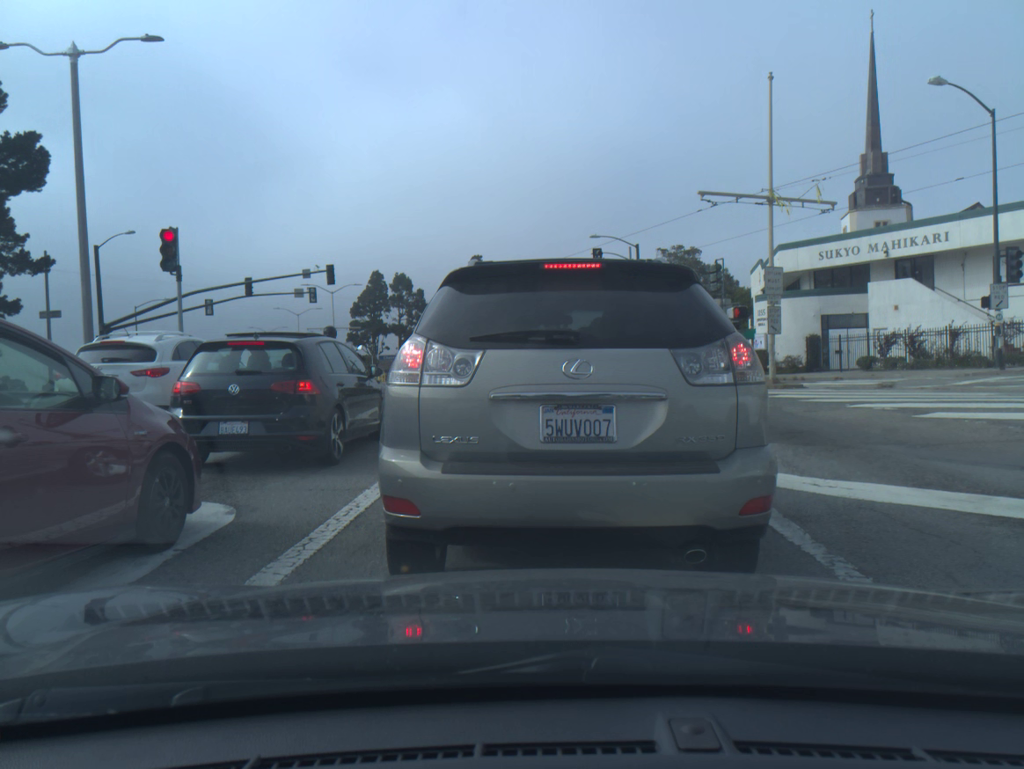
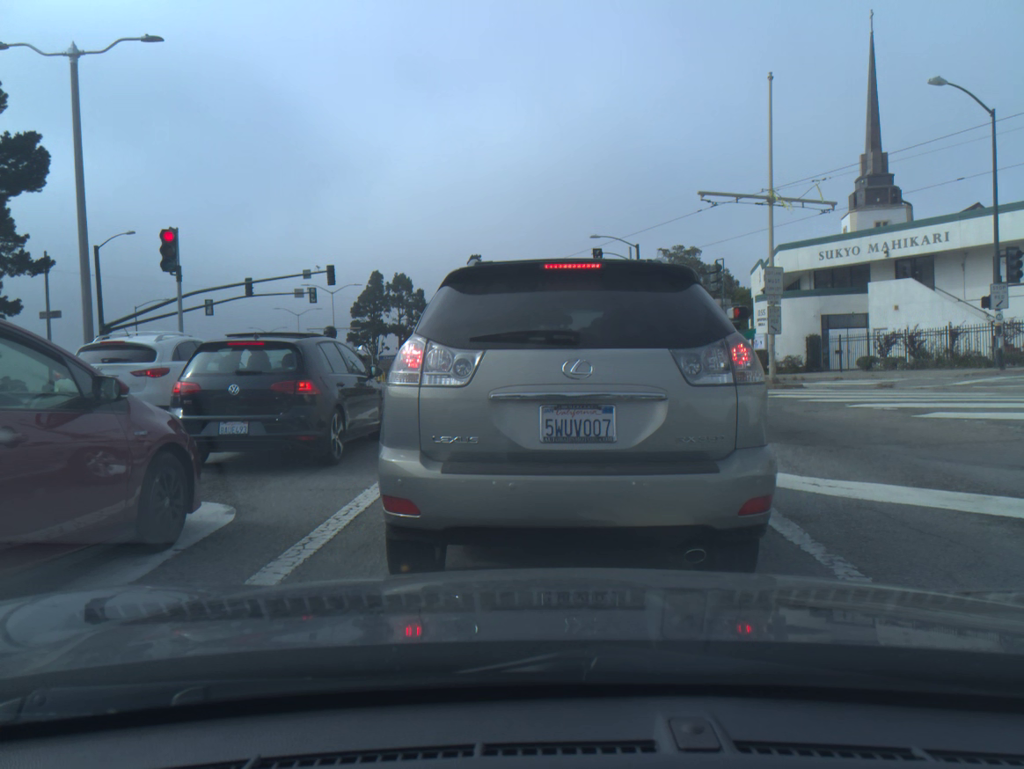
(0.0, 0.0) m; 0°
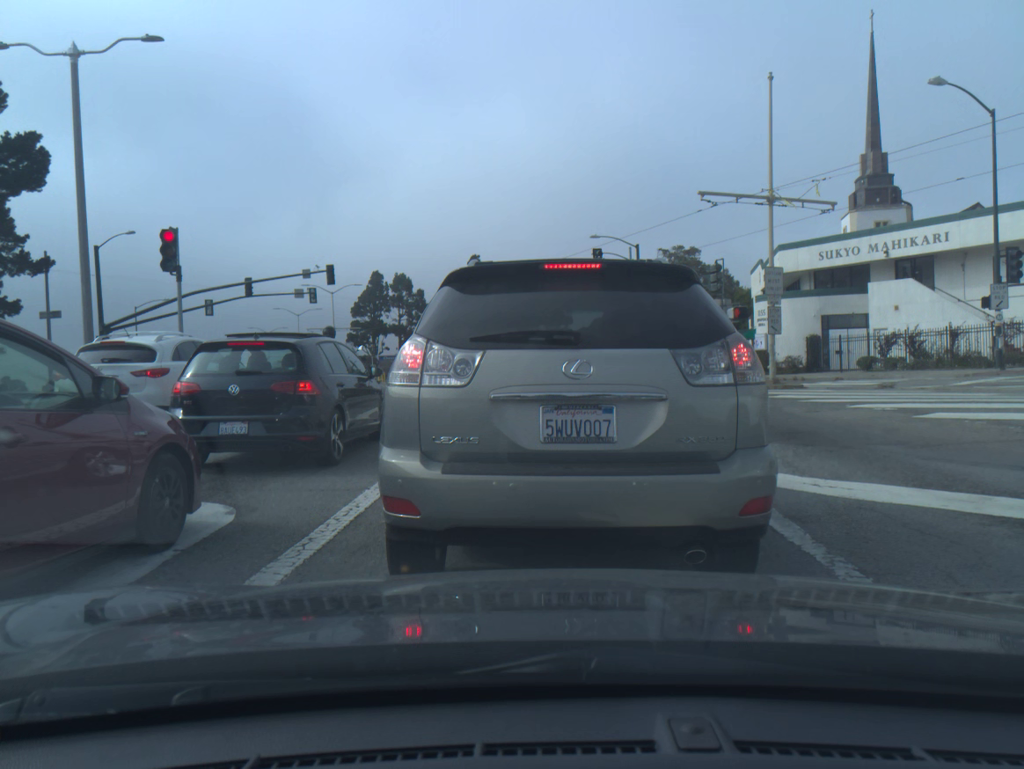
(0.0, 0.0) m; 0°
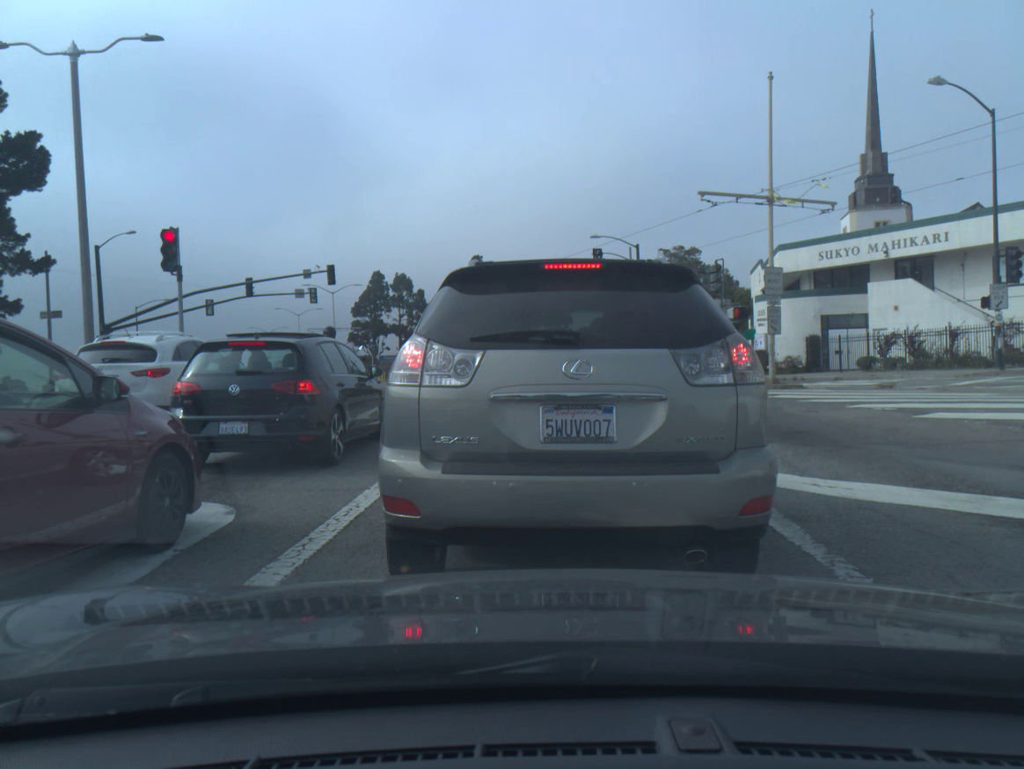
(0.0, 0.0) m; 0°
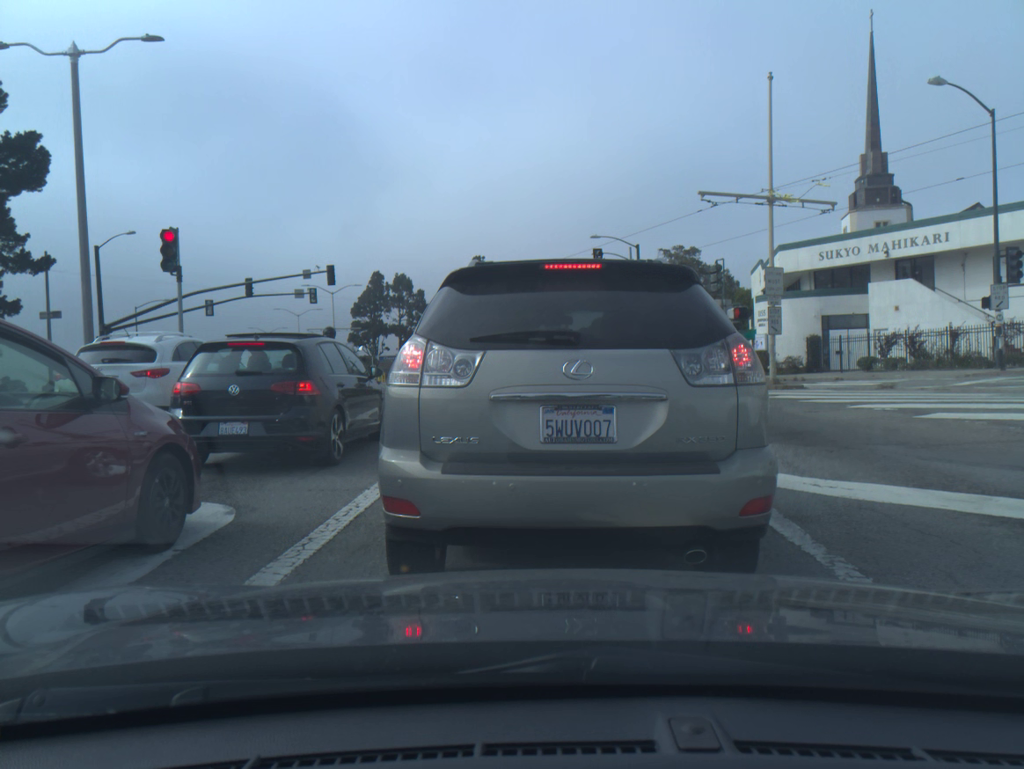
(0.0, 0.0) m; 0°
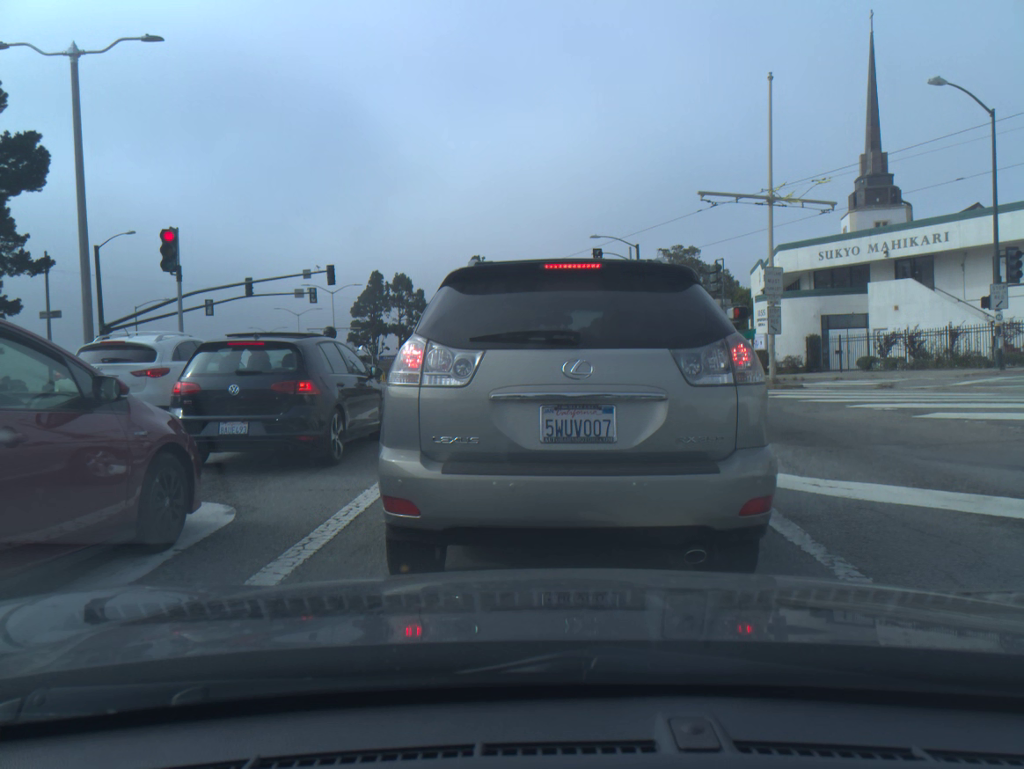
(0.0, 0.0) m; 0°
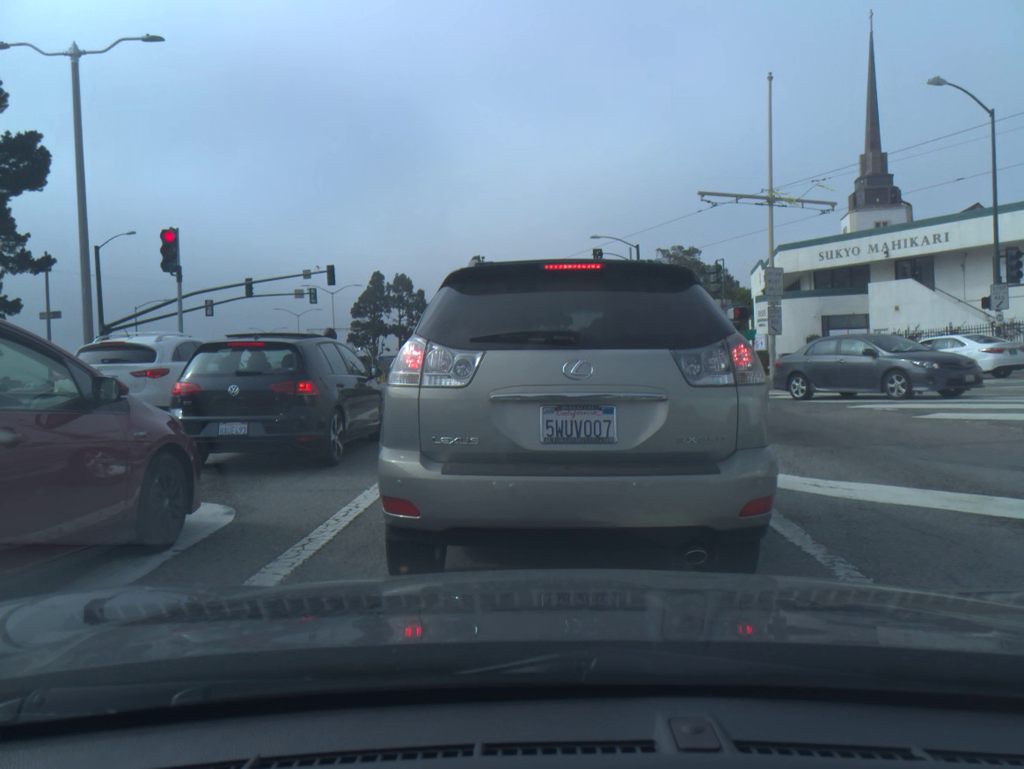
(0.0, 0.0) m; 0°
